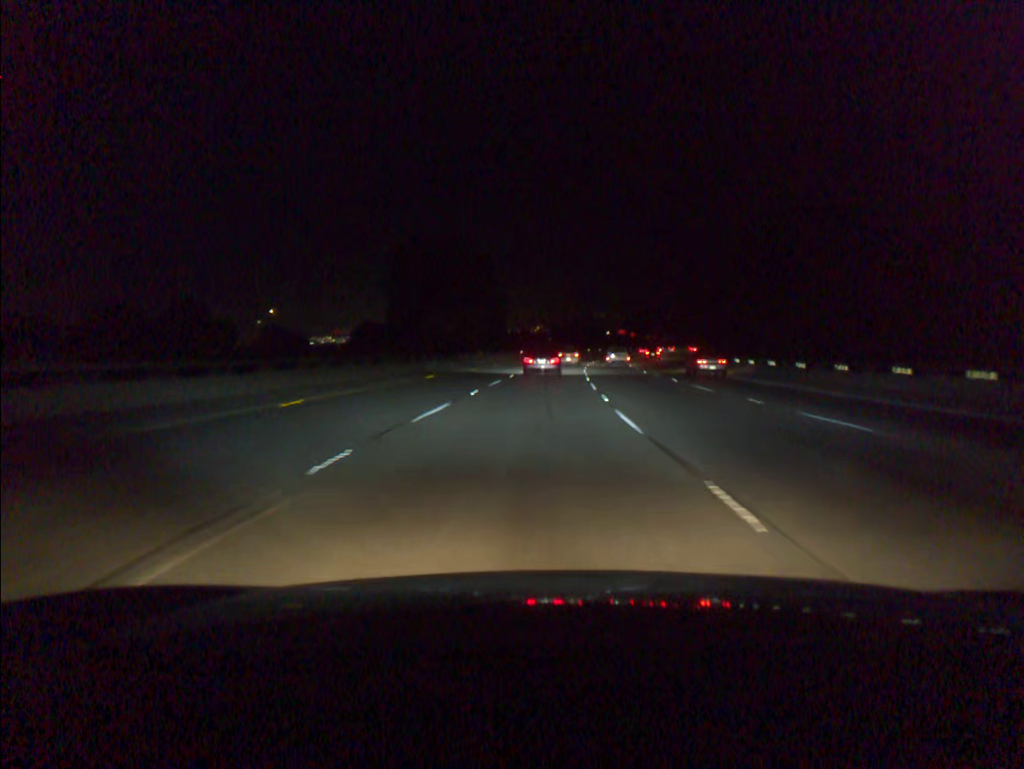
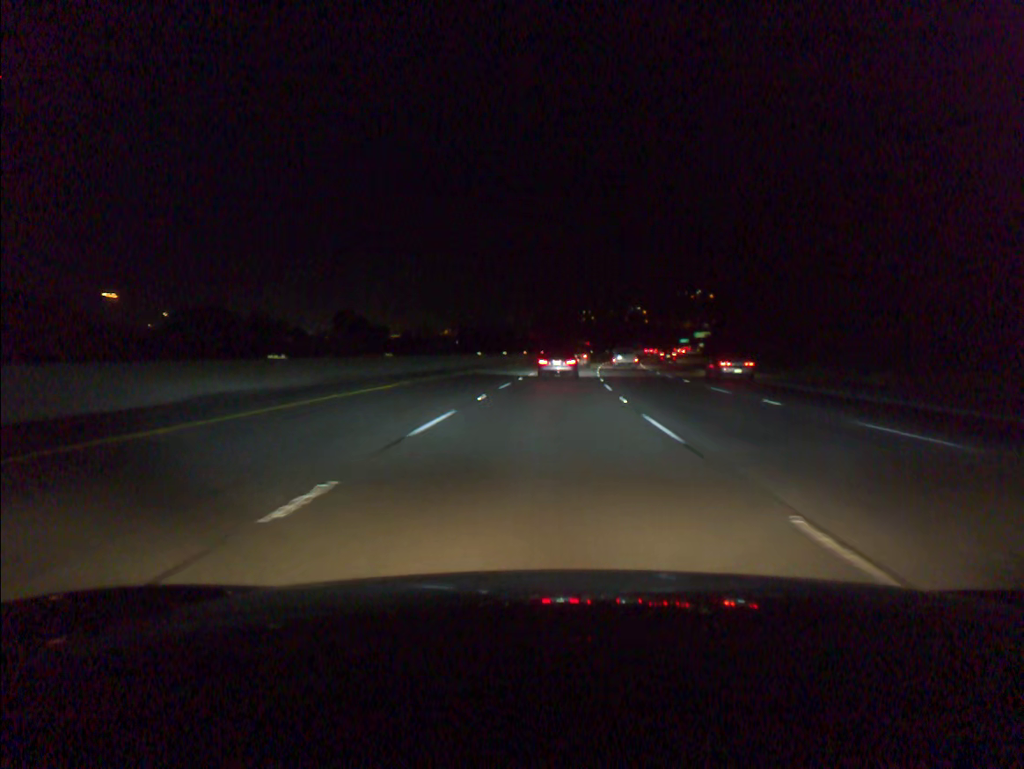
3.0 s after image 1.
(+4.9, +94.1) m; +6°
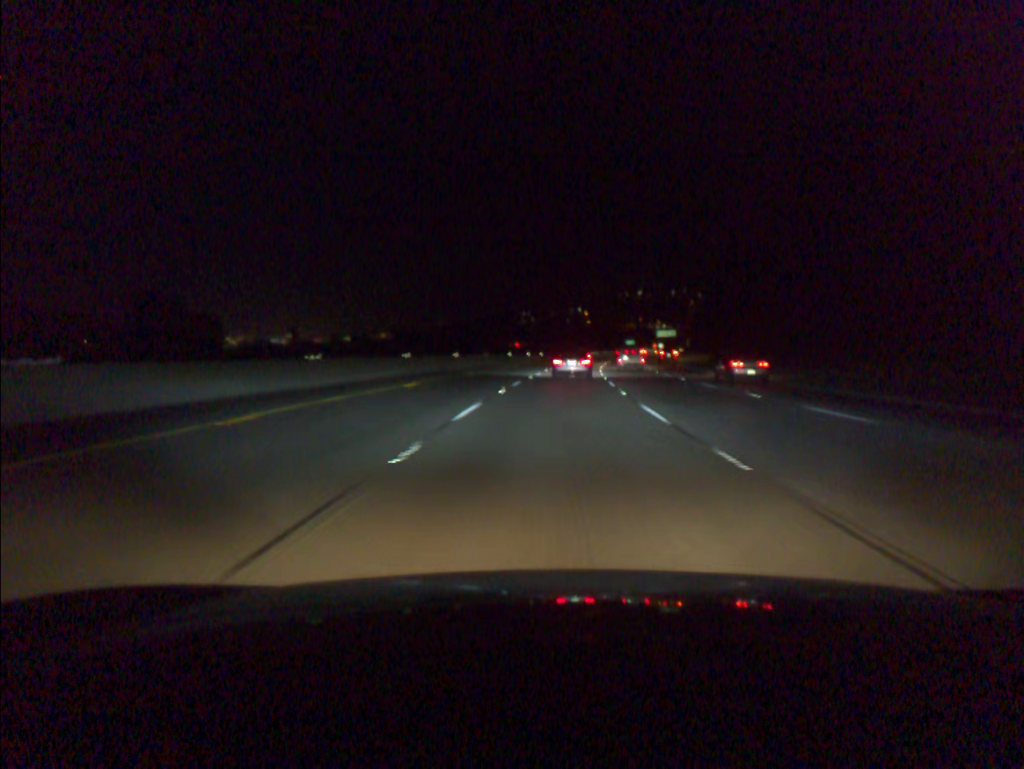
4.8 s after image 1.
(+2.1, +55.6) m; +4°
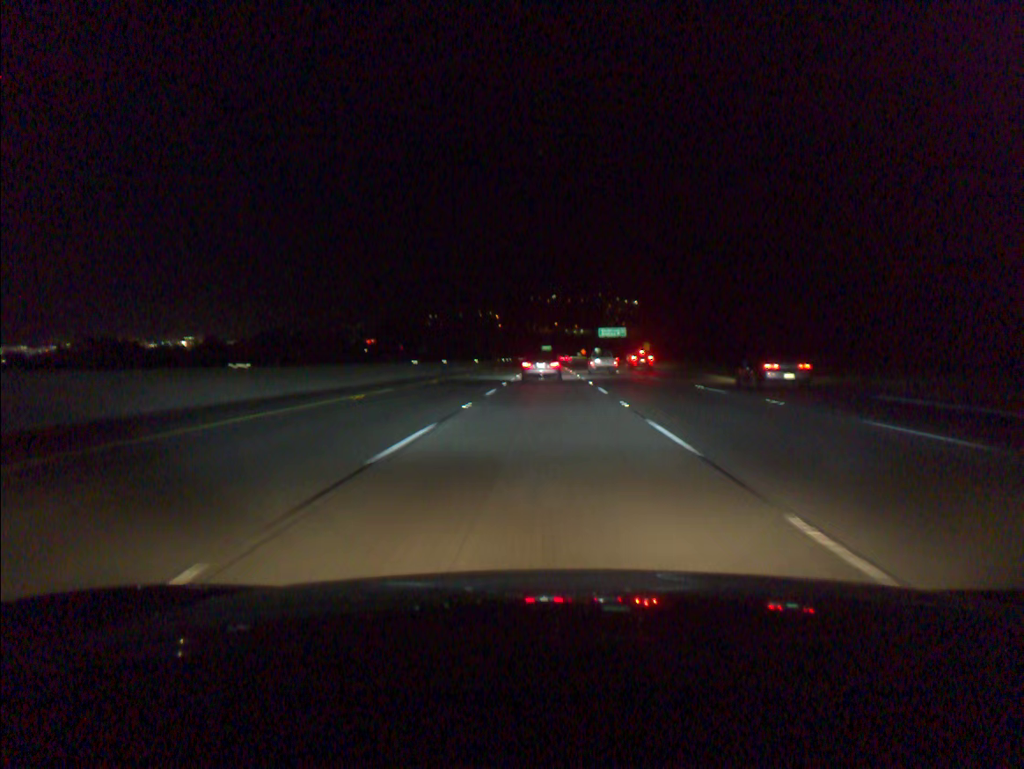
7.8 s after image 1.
(+6.2, +92.1) m; +6°
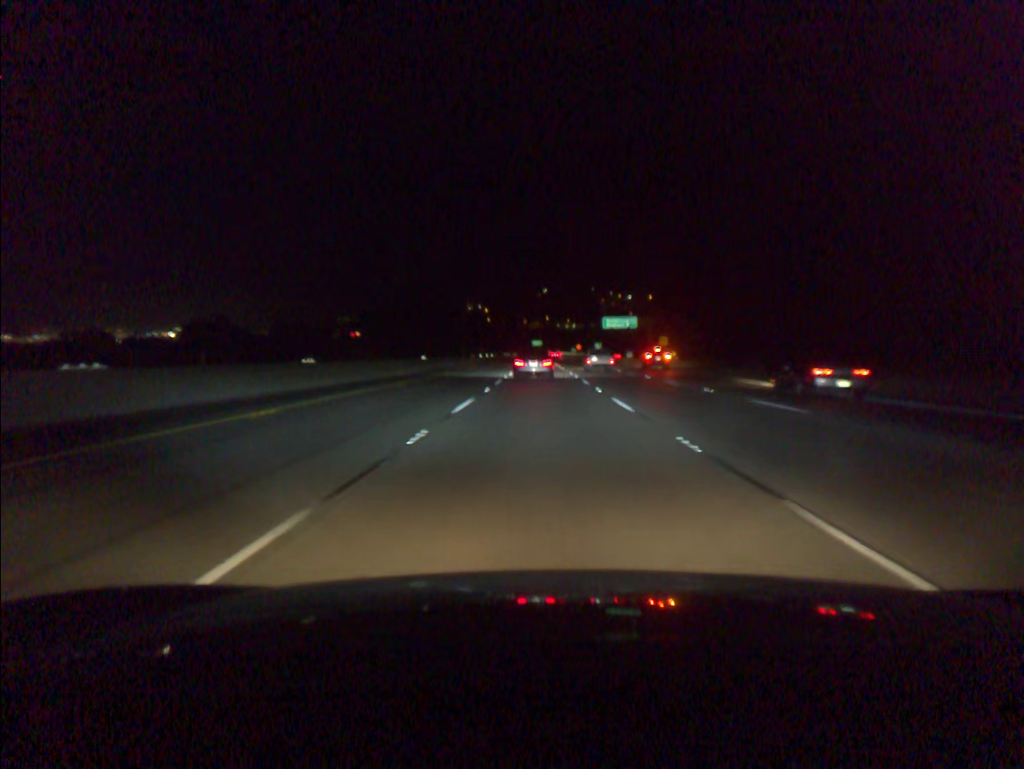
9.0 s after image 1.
(+0.3, +36.8) m; +1°
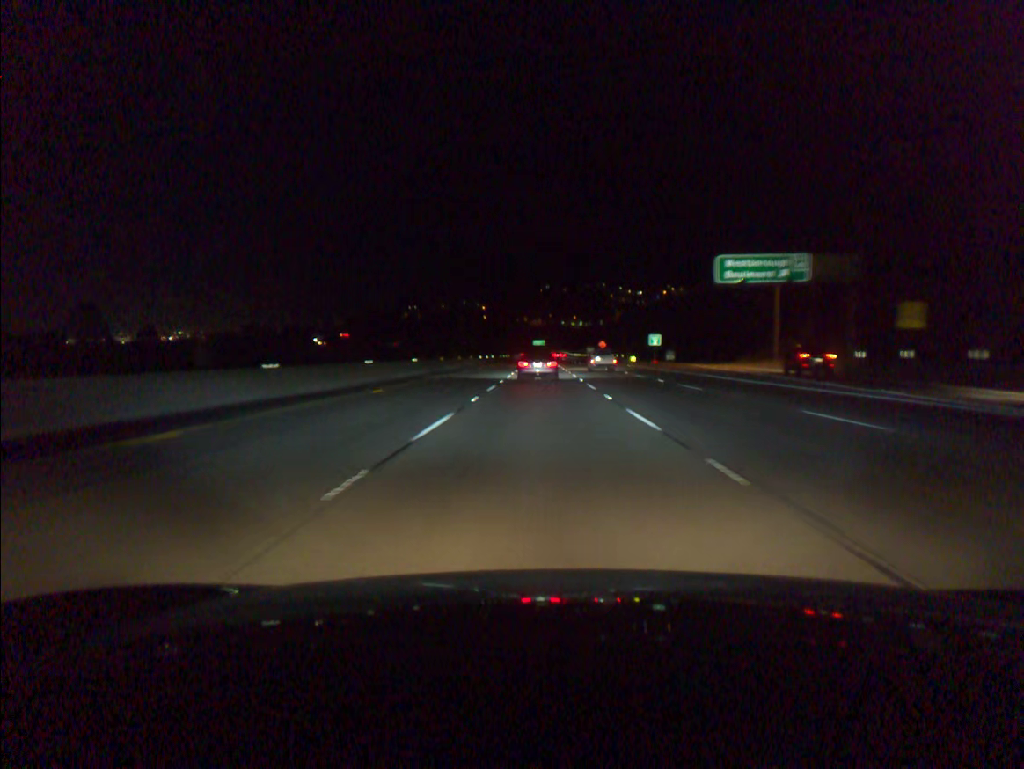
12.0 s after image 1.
(-0.1, +91.9) m; 0°
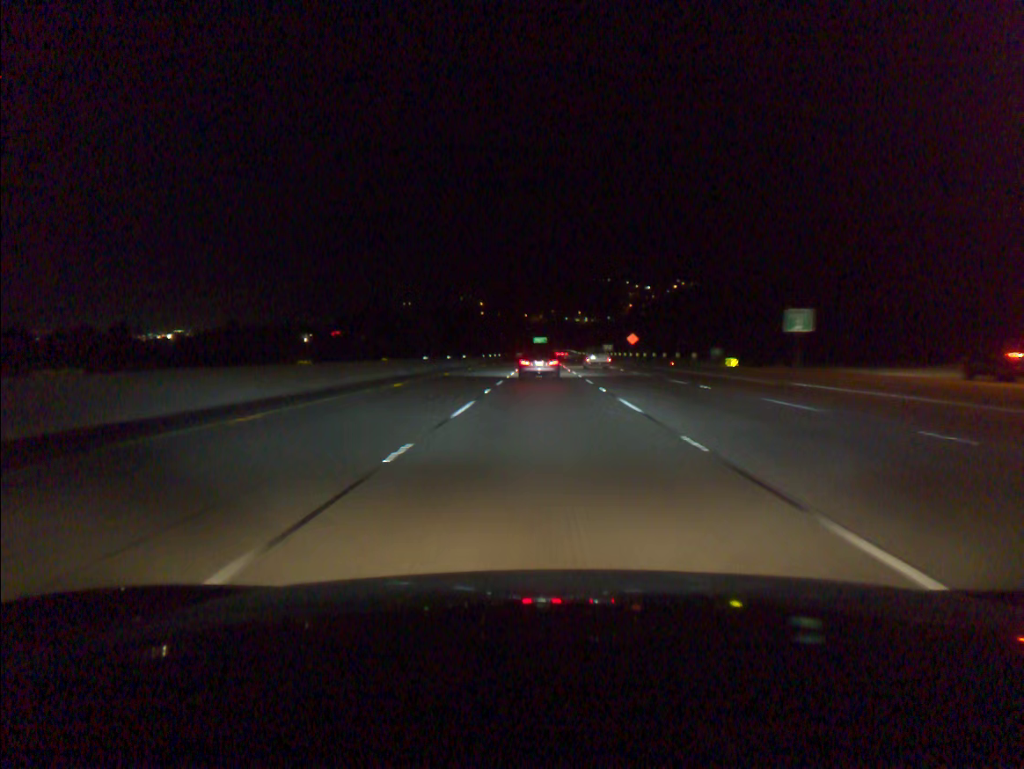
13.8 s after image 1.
(0.0, +55.1) m; 0°
